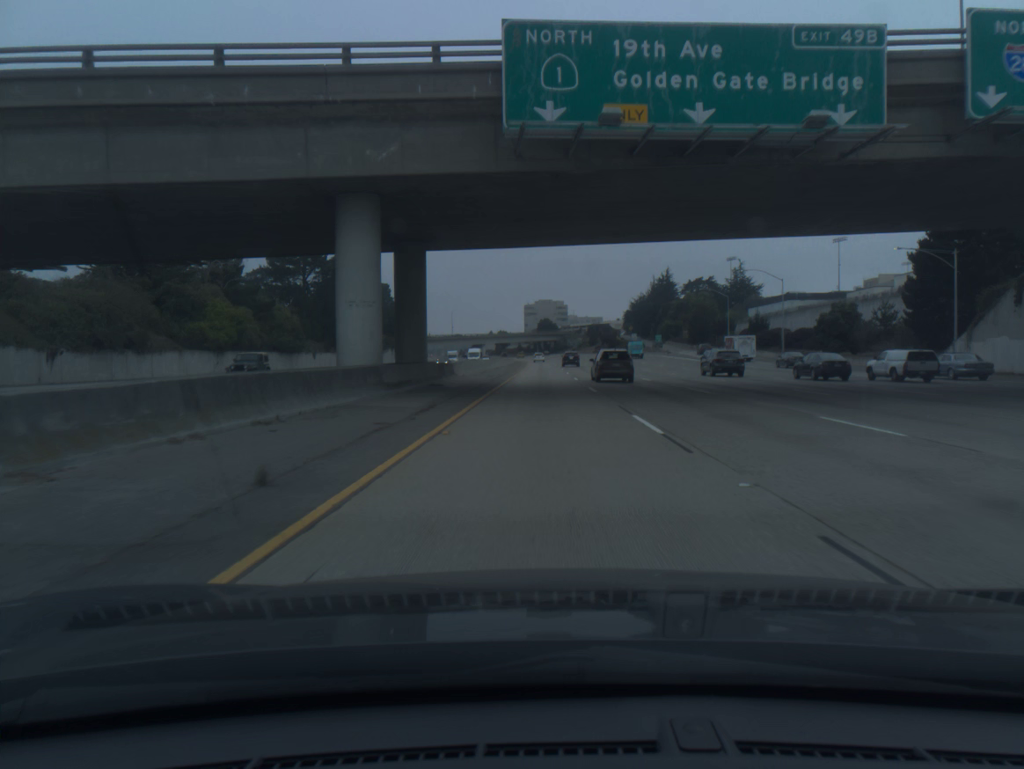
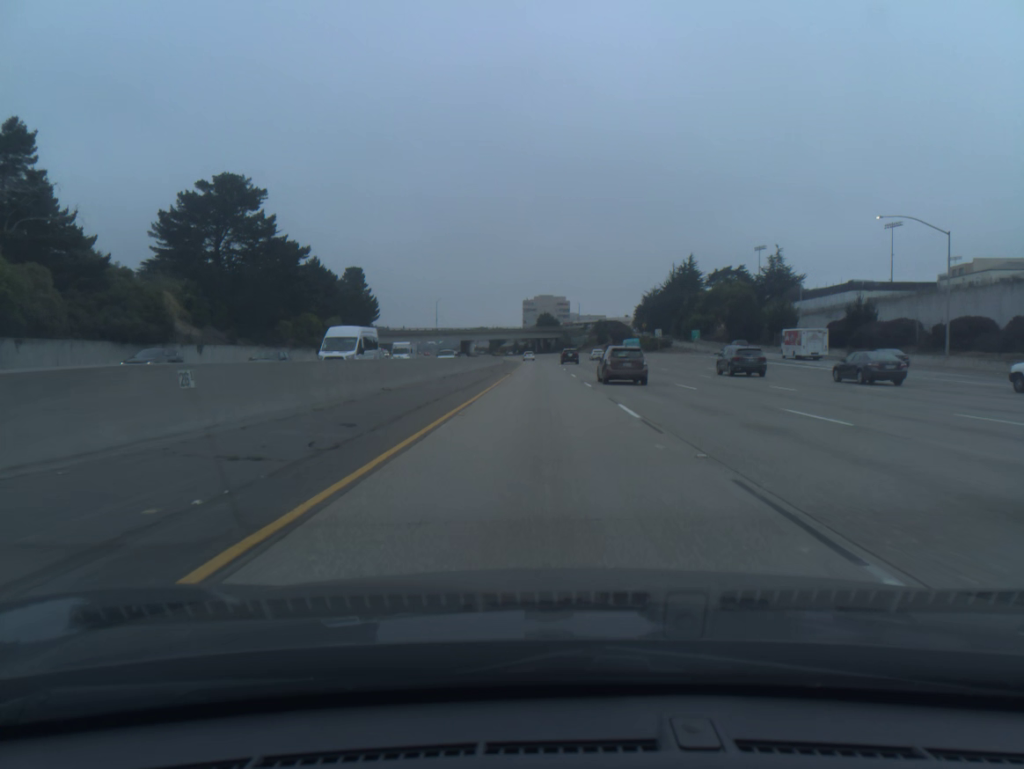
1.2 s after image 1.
(0.0, +40.4) m; 0°
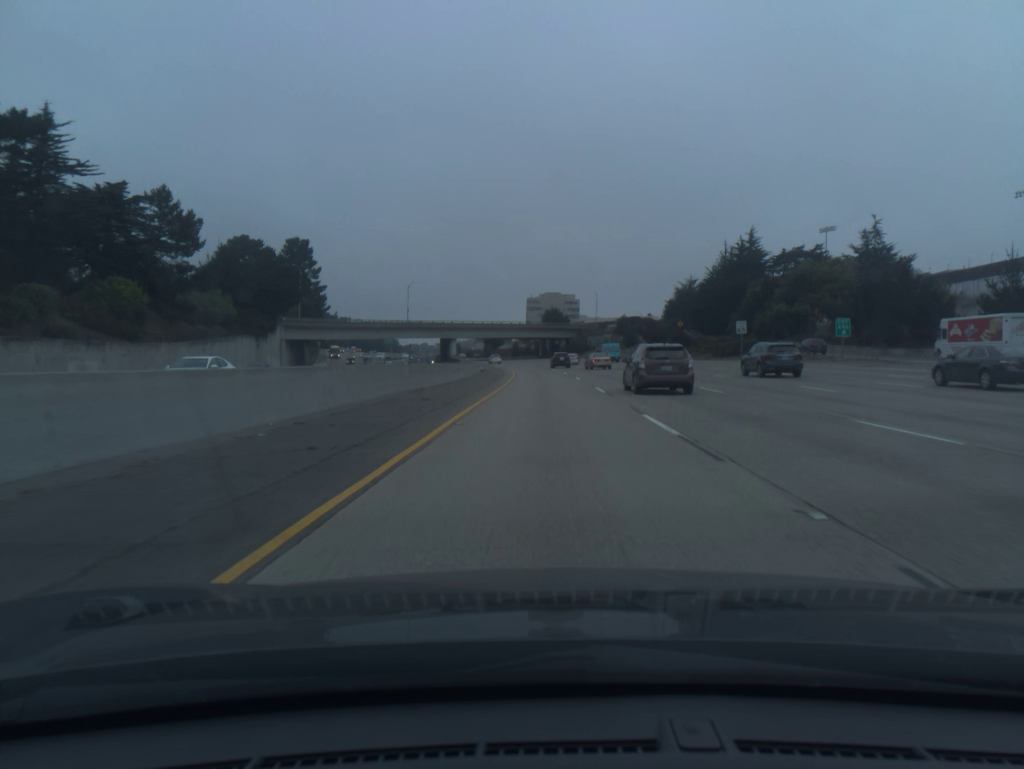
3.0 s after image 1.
(-0.3, +60.4) m; 0°
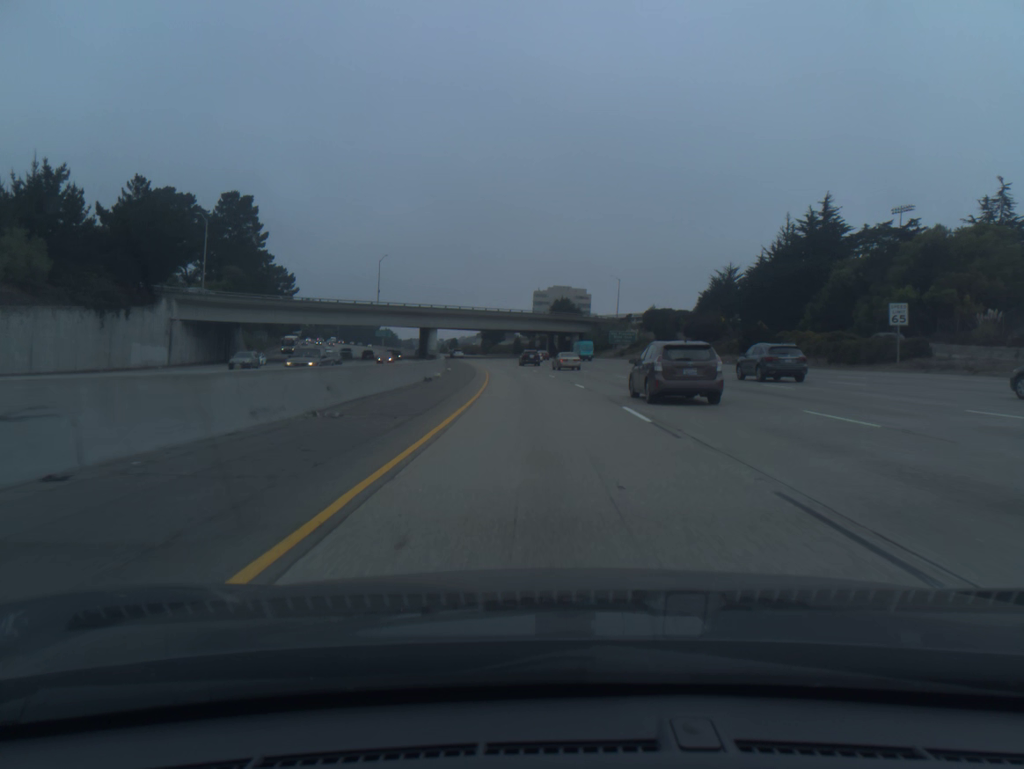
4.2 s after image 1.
(-0.1, +40.1) m; 0°
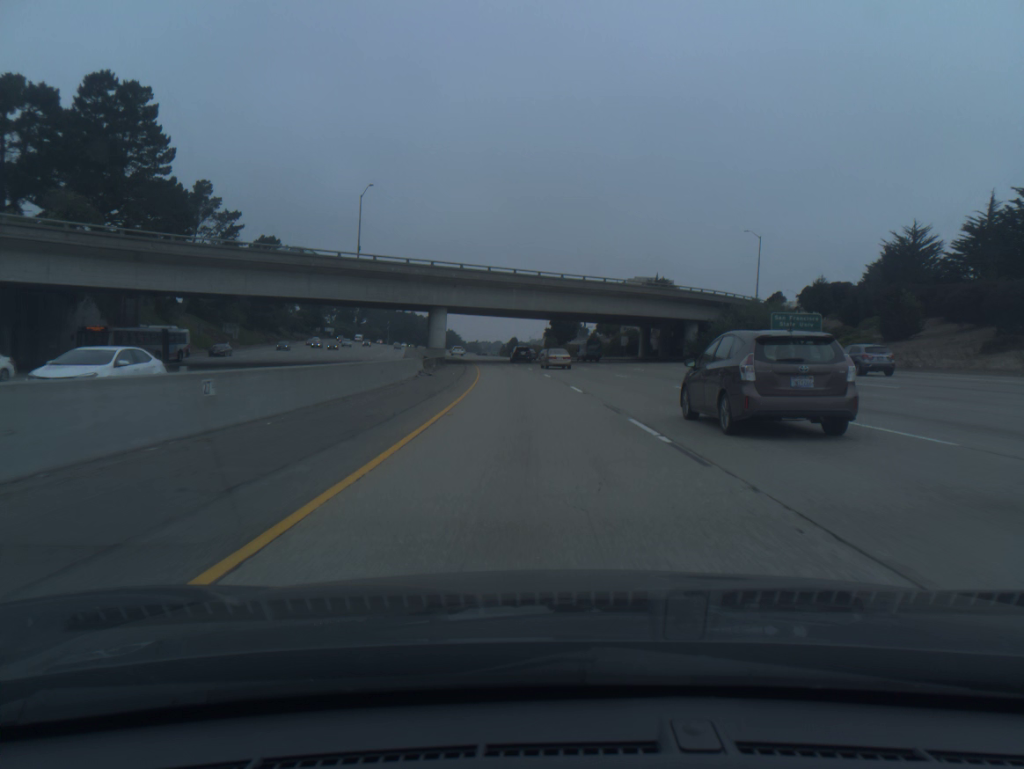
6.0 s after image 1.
(-2.3, +60.0) m; -5°
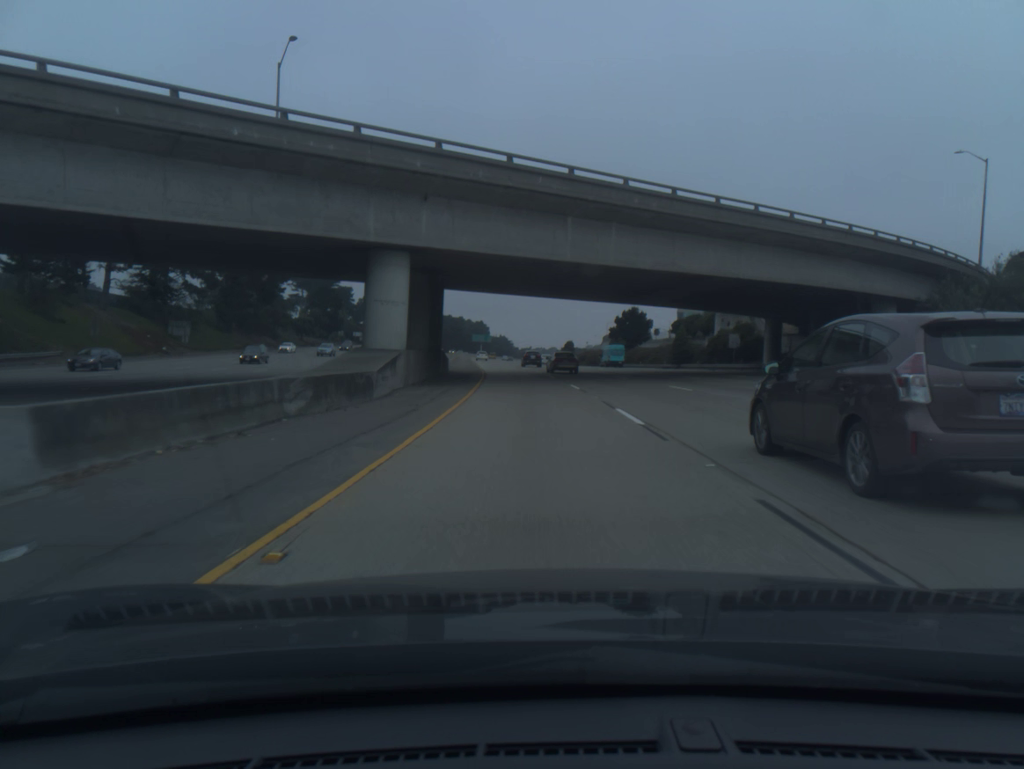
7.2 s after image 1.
(-1.5, +40.1) m; -4°
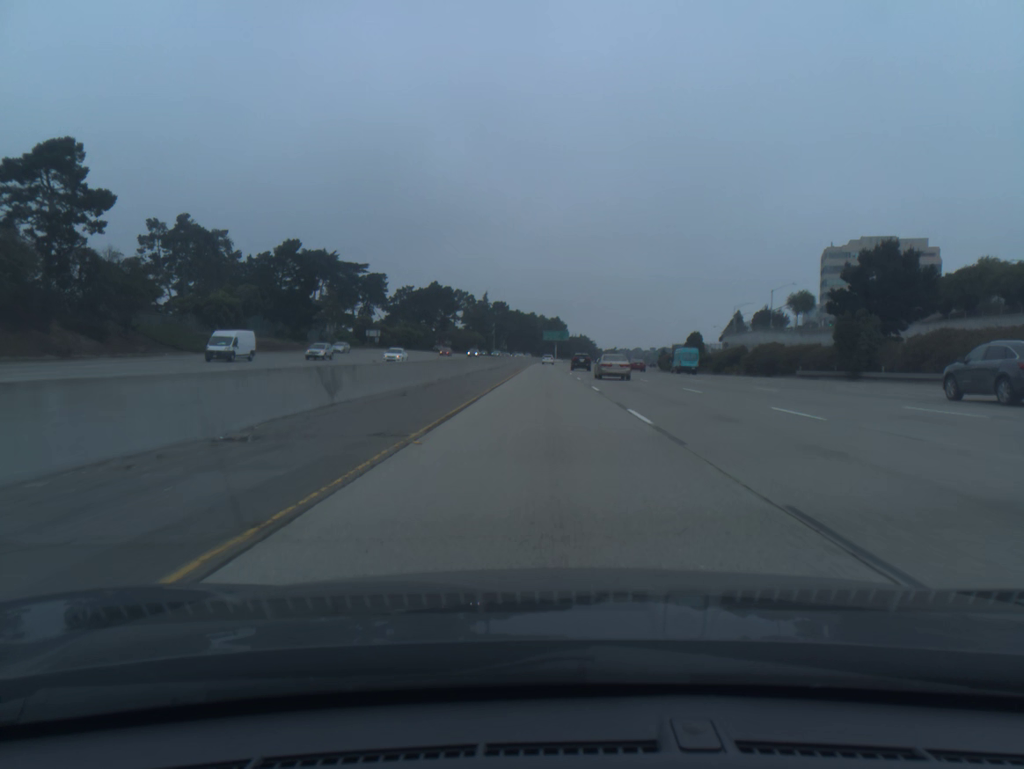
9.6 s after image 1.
(-4.6, +80.1) m; -6°
